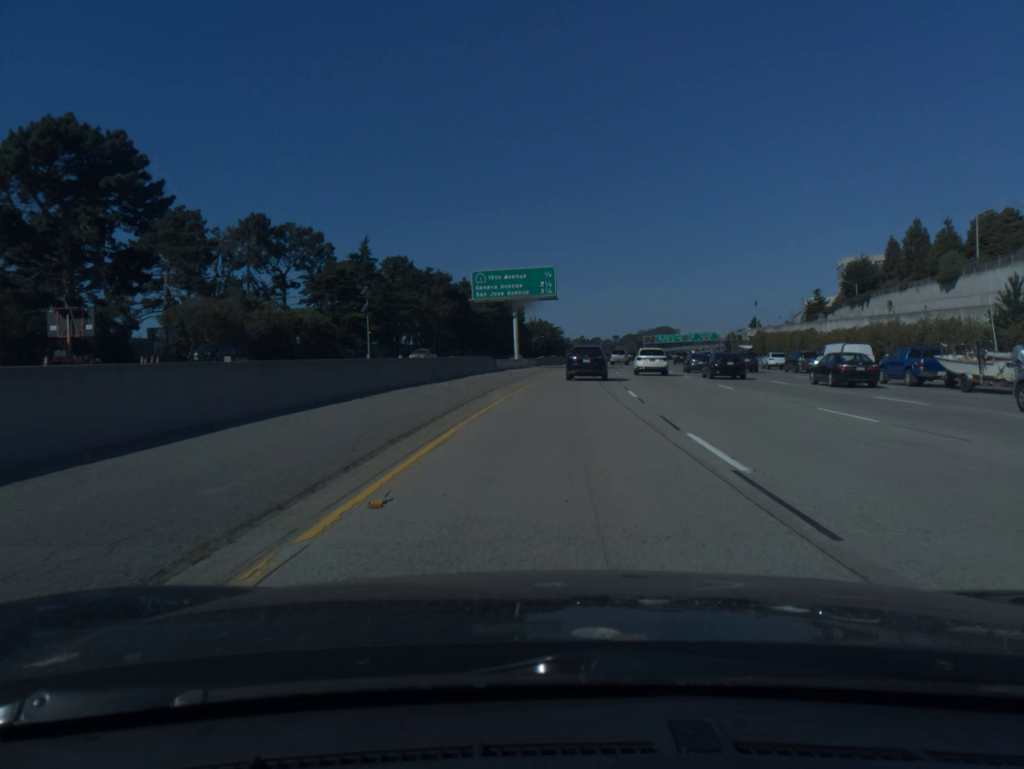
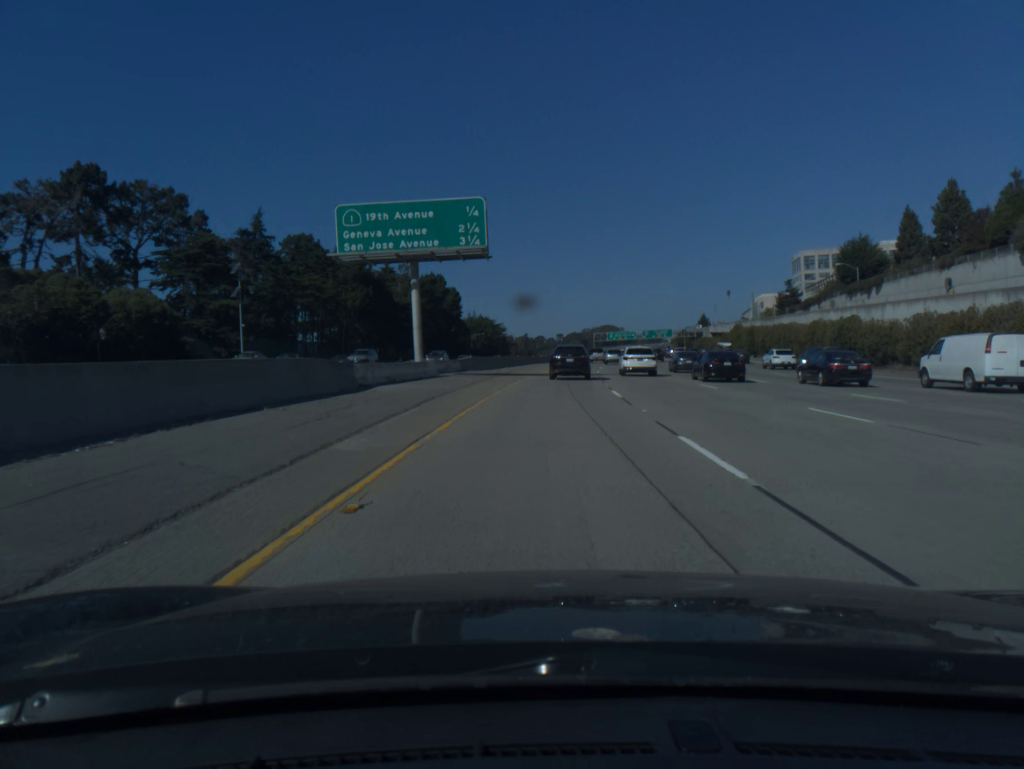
(+1.1, +29.7) m; +4°
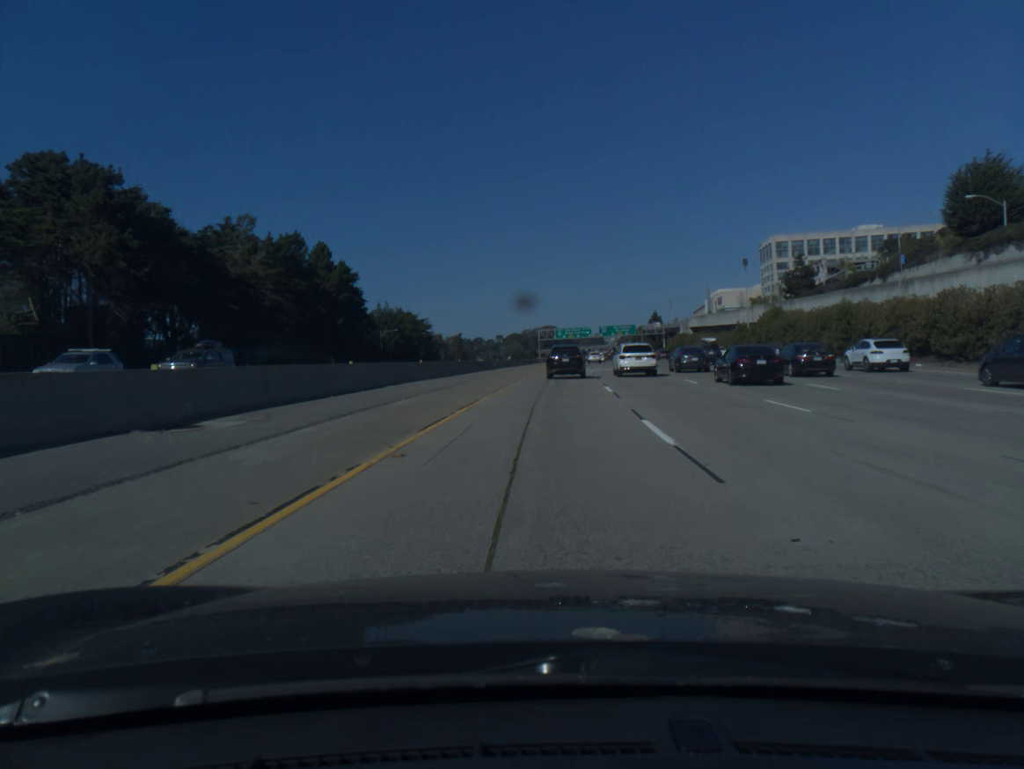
(+2.3, +55.4) m; +4°
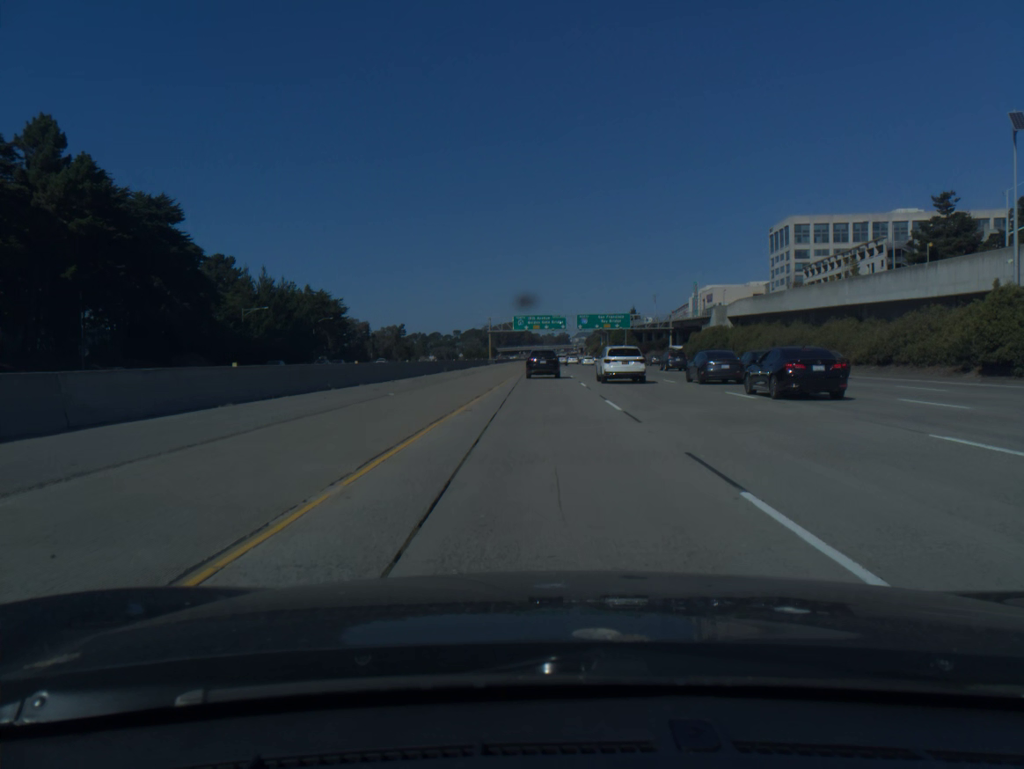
(+2.2, +66.1) m; +3°
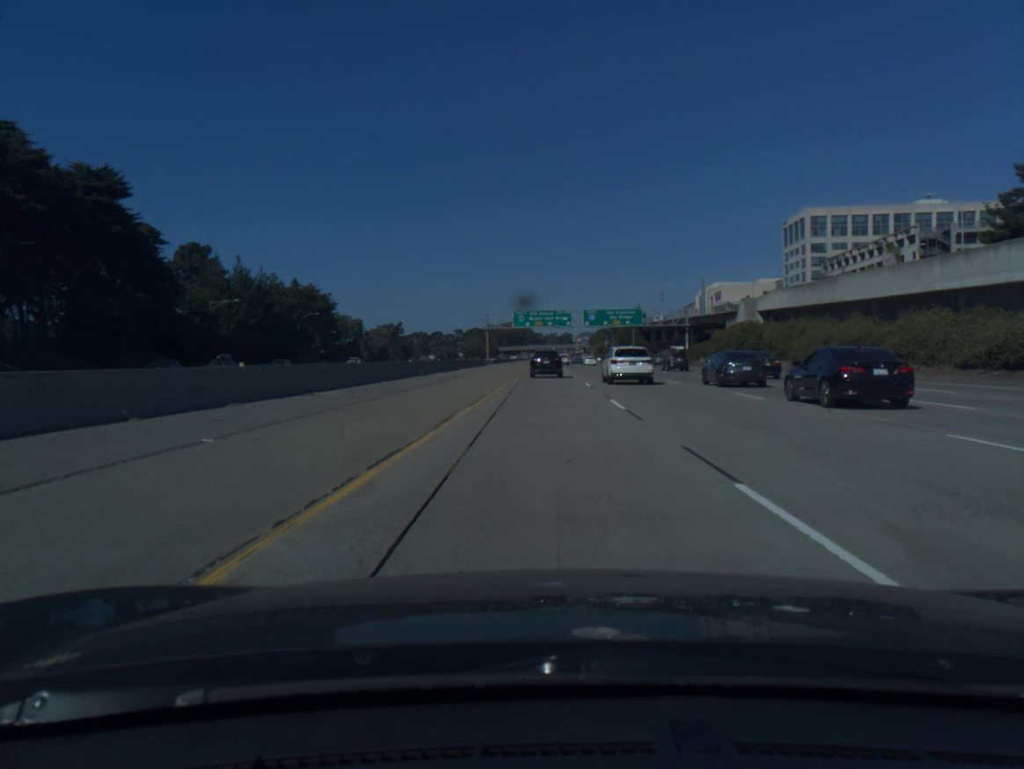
(0.0, +14.1) m; 0°
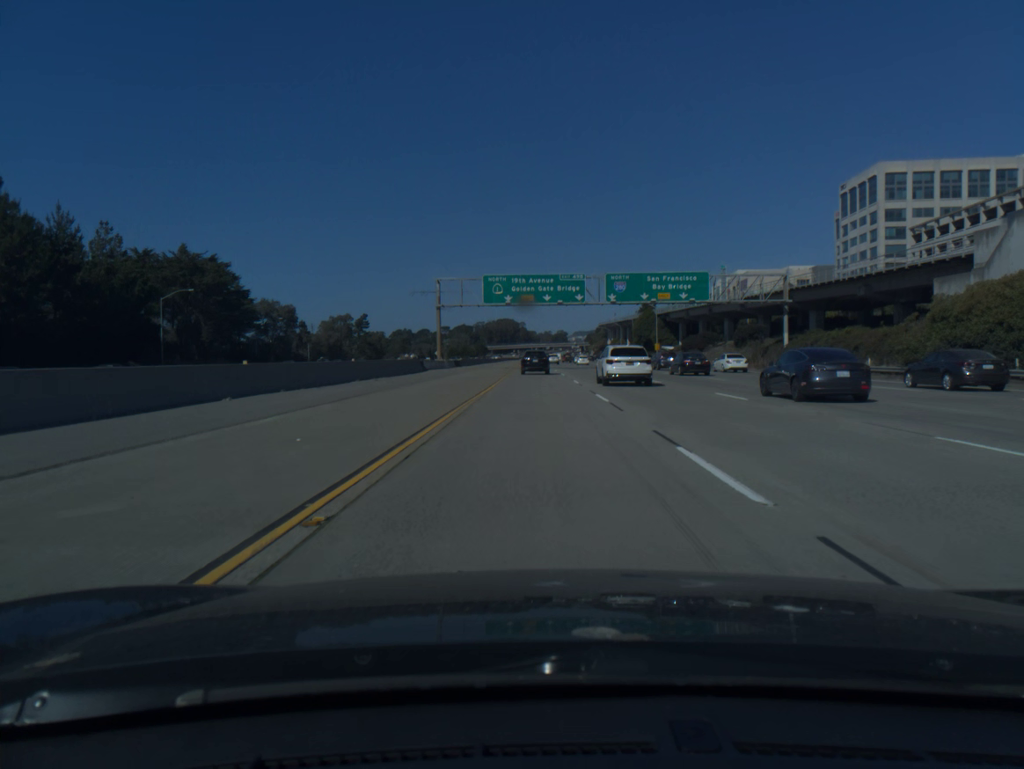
(+0.3, +55.5) m; +1°
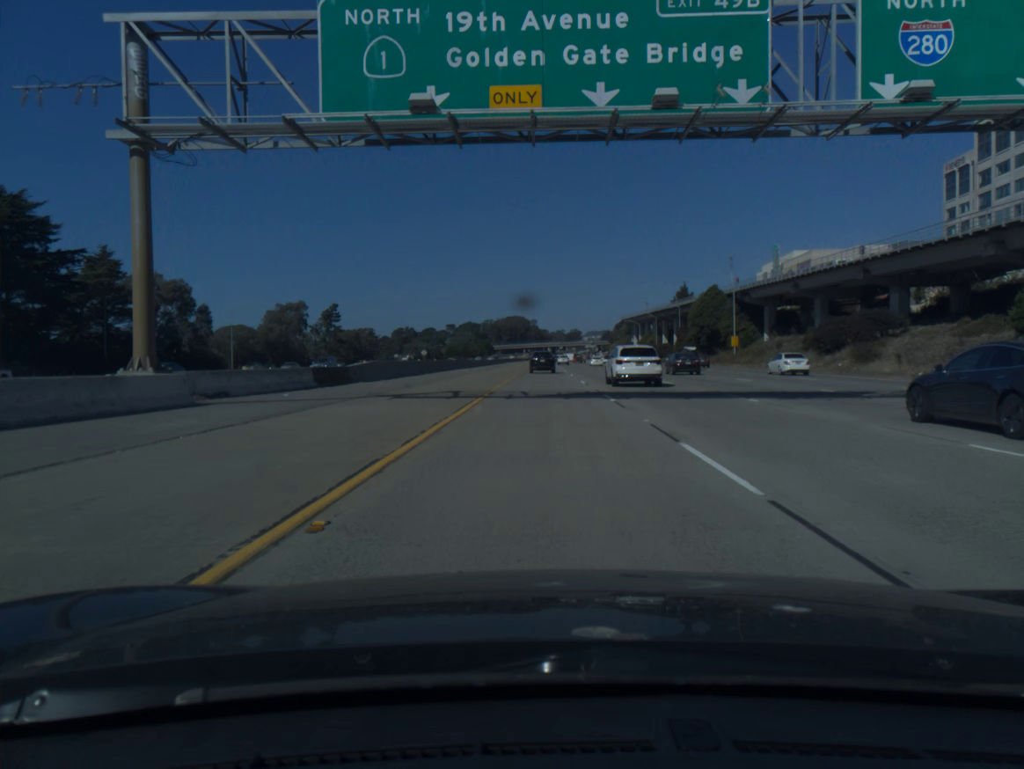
(-0.5, +57.8) m; -1°
